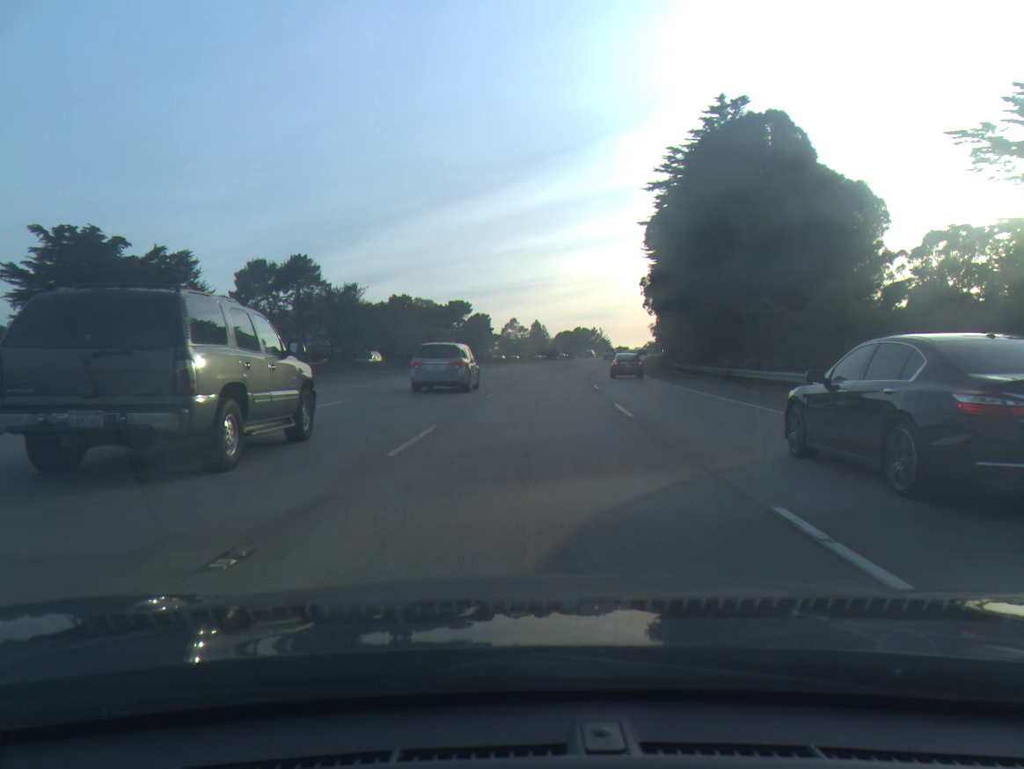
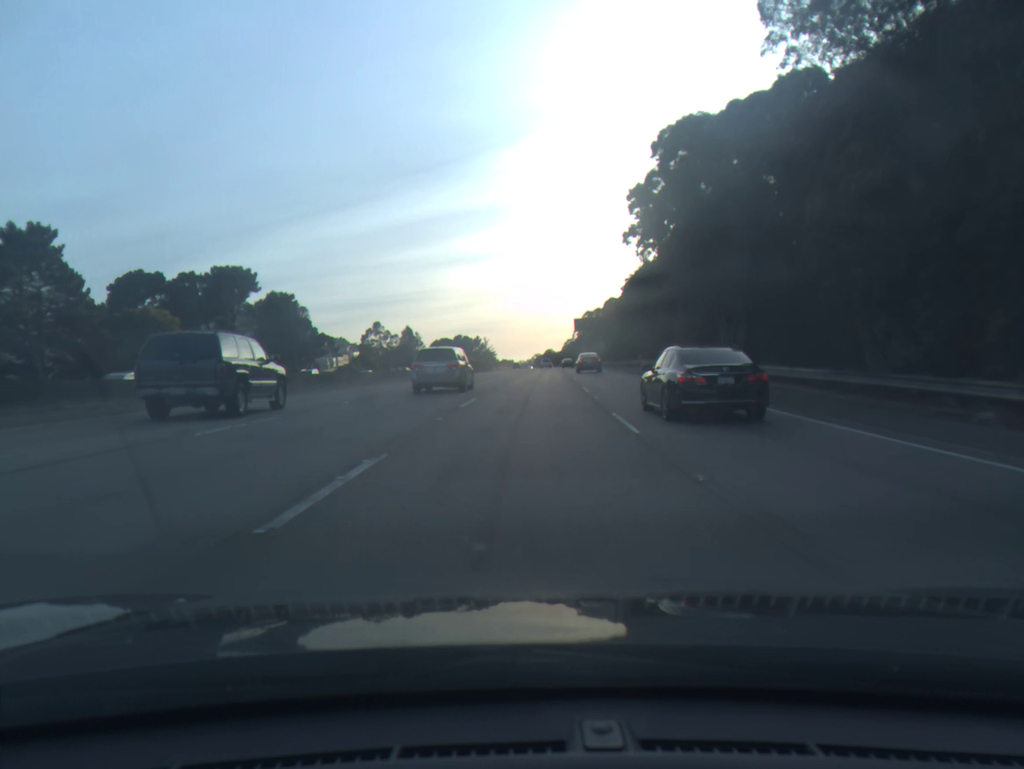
(+5.8, +76.0) m; +9°
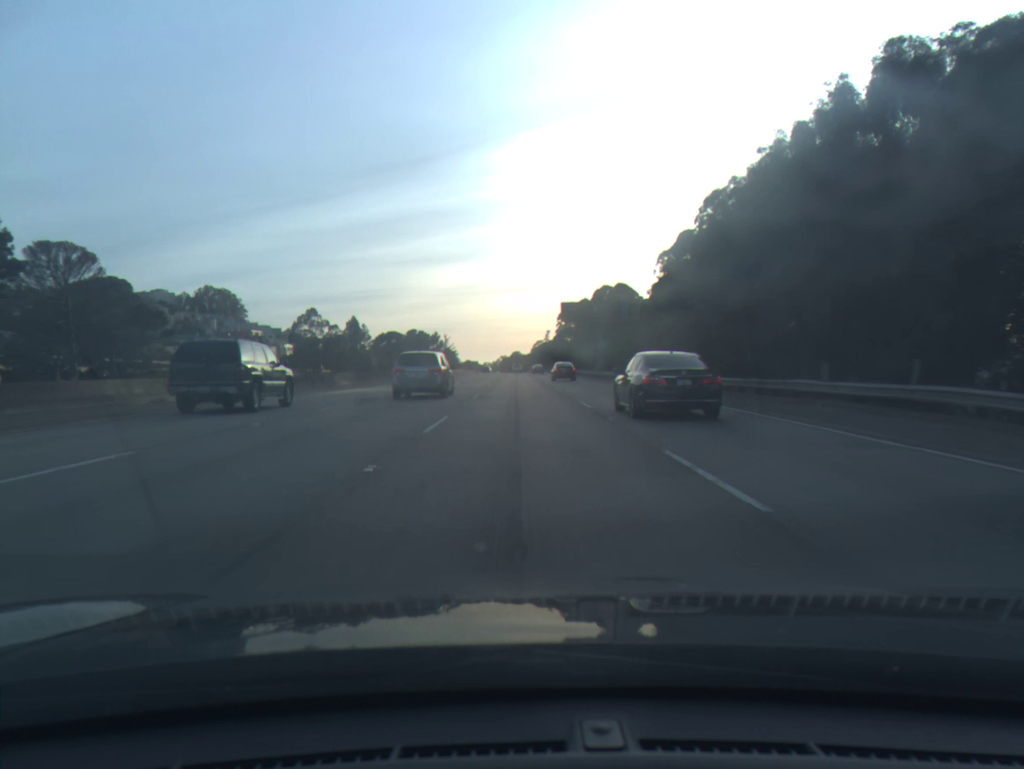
(+1.2, +49.8) m; +2°
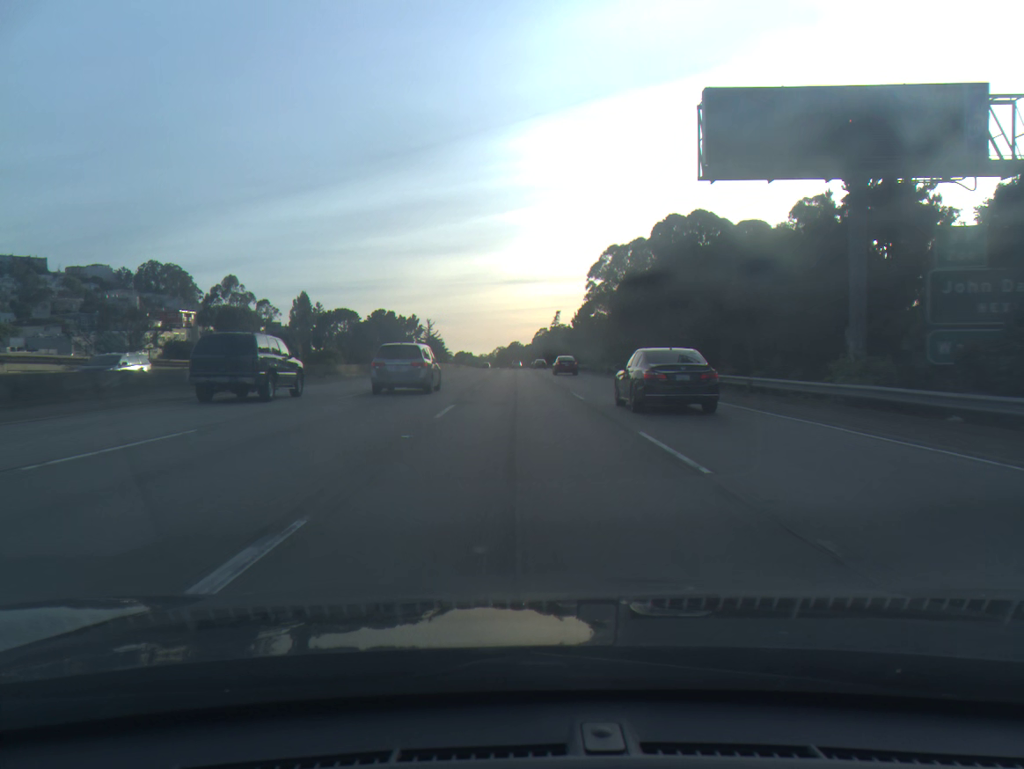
(-0.2, +70.5) m; 0°
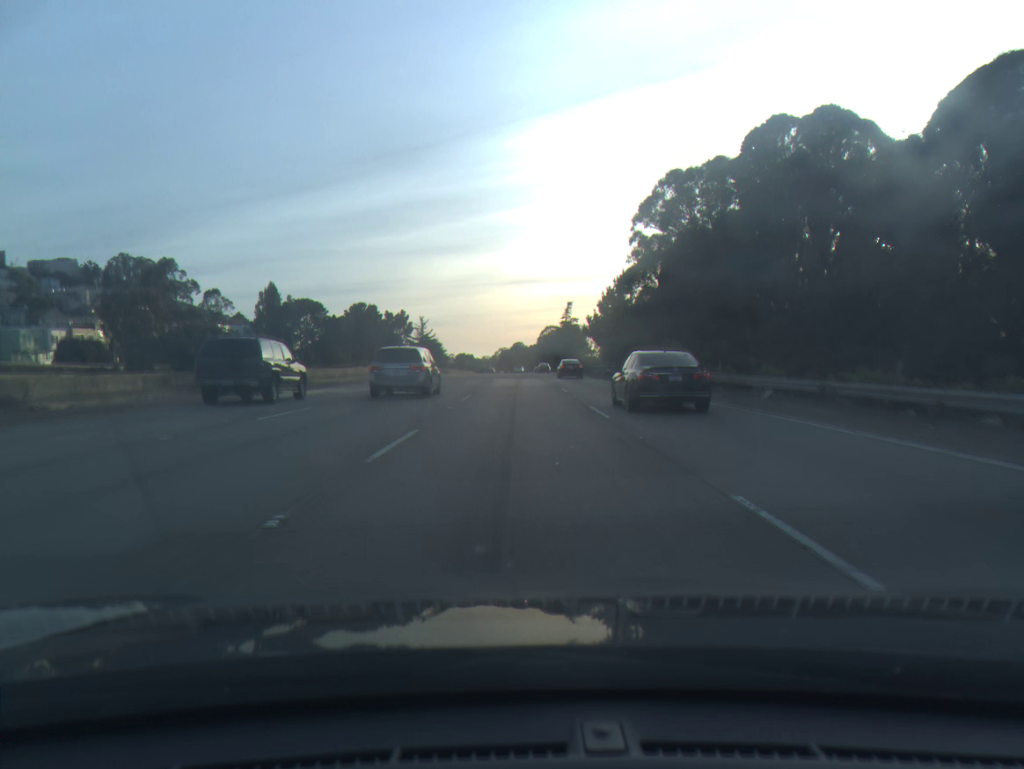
(0.0, +35.5) m; 0°
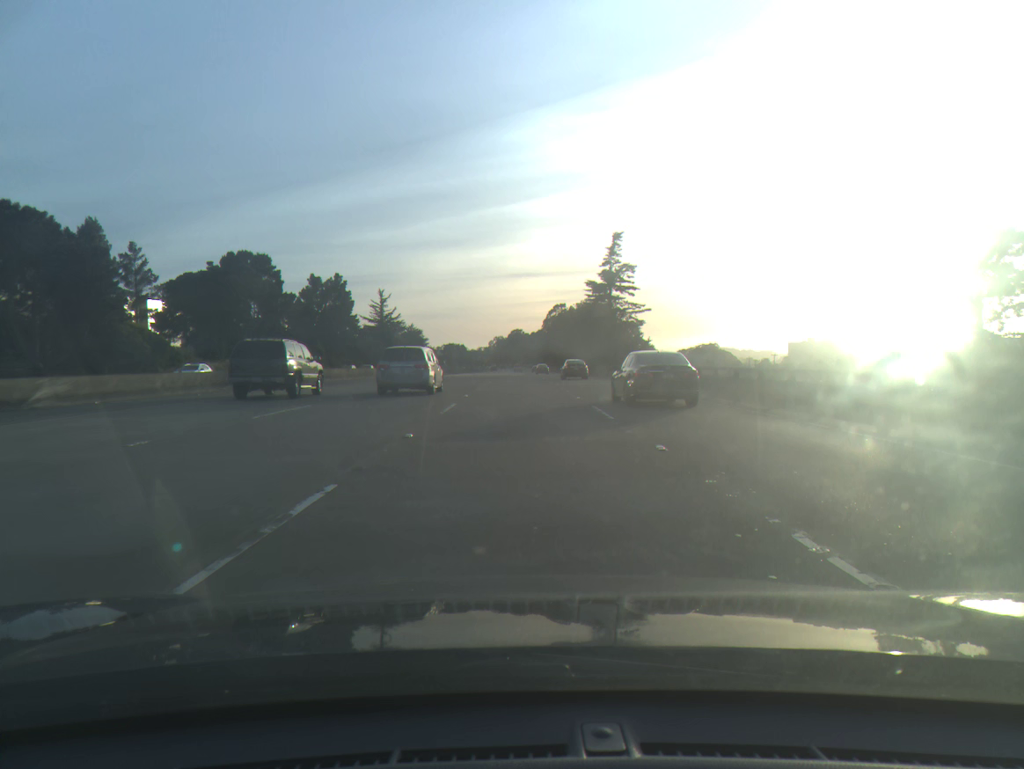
(+0.1, +88.0) m; 0°
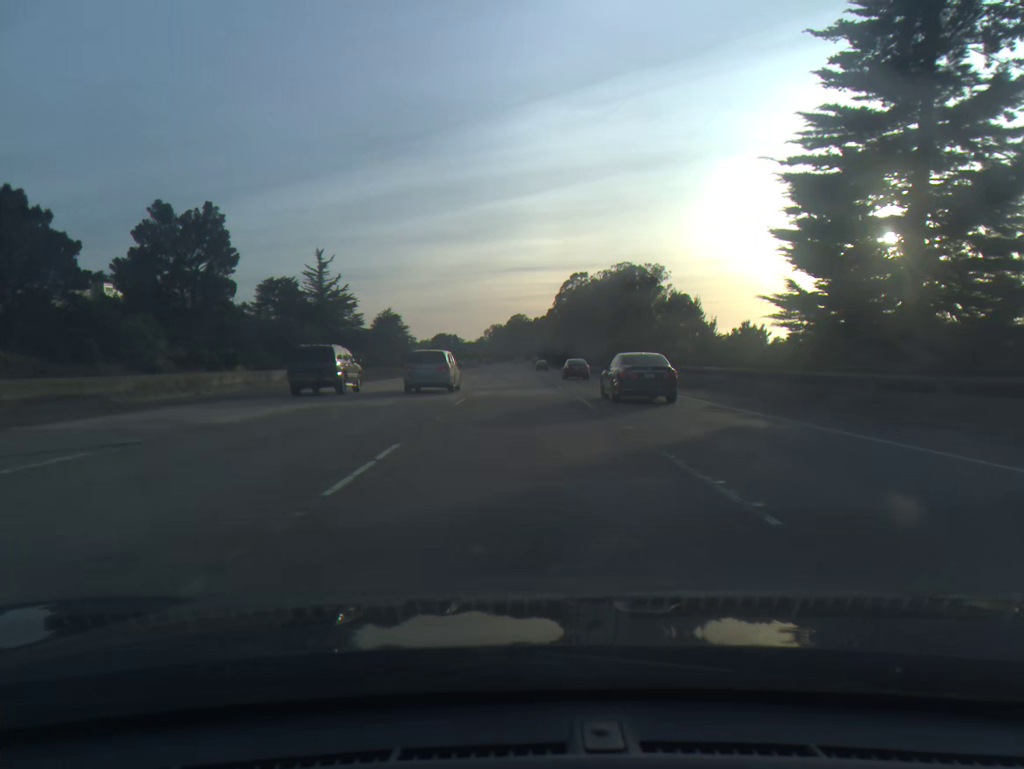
(-0.1, +69.1) m; 0°
